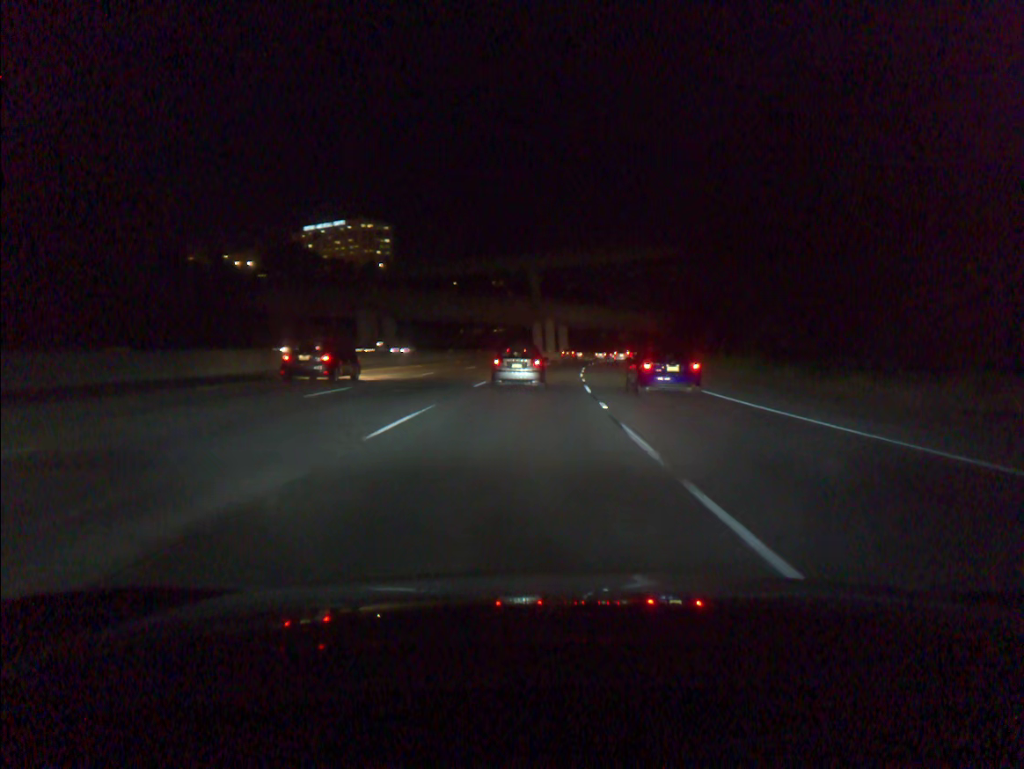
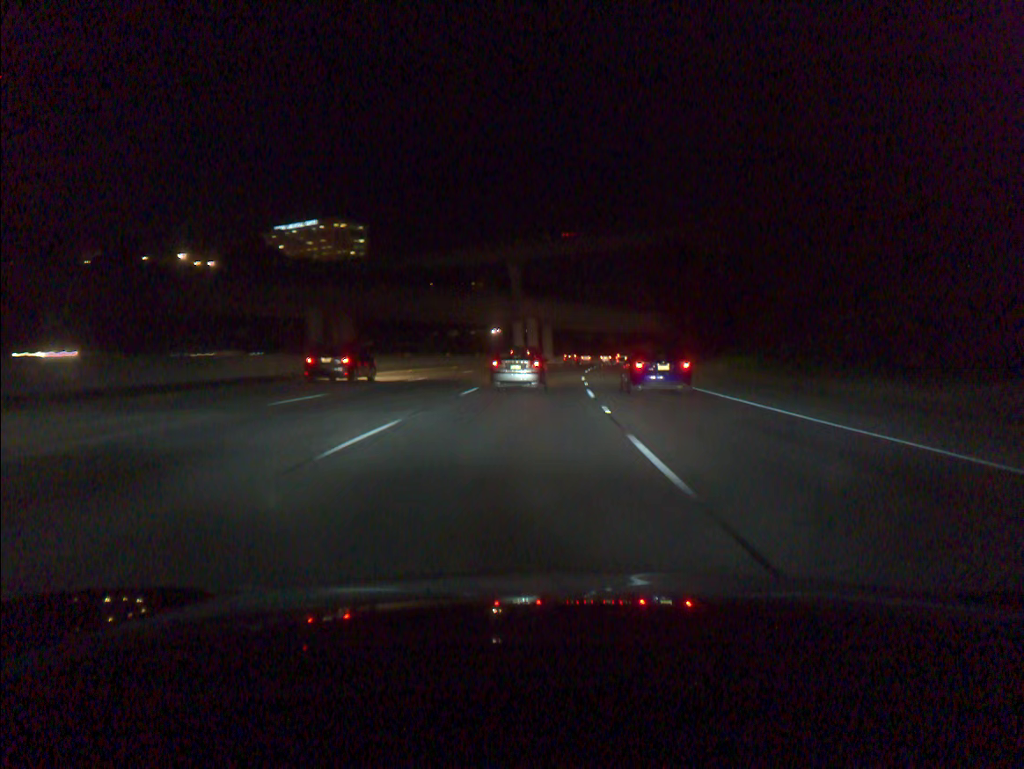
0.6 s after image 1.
(+0.2, +16.9) m; +1°
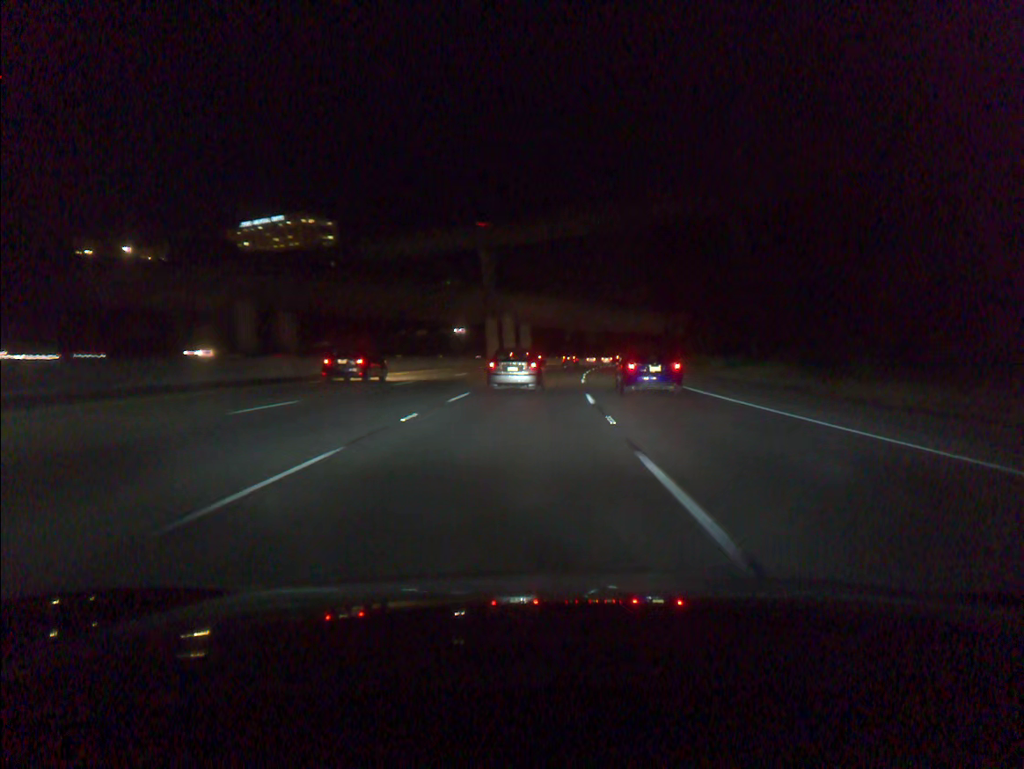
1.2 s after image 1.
(+0.2, +16.7) m; +2°
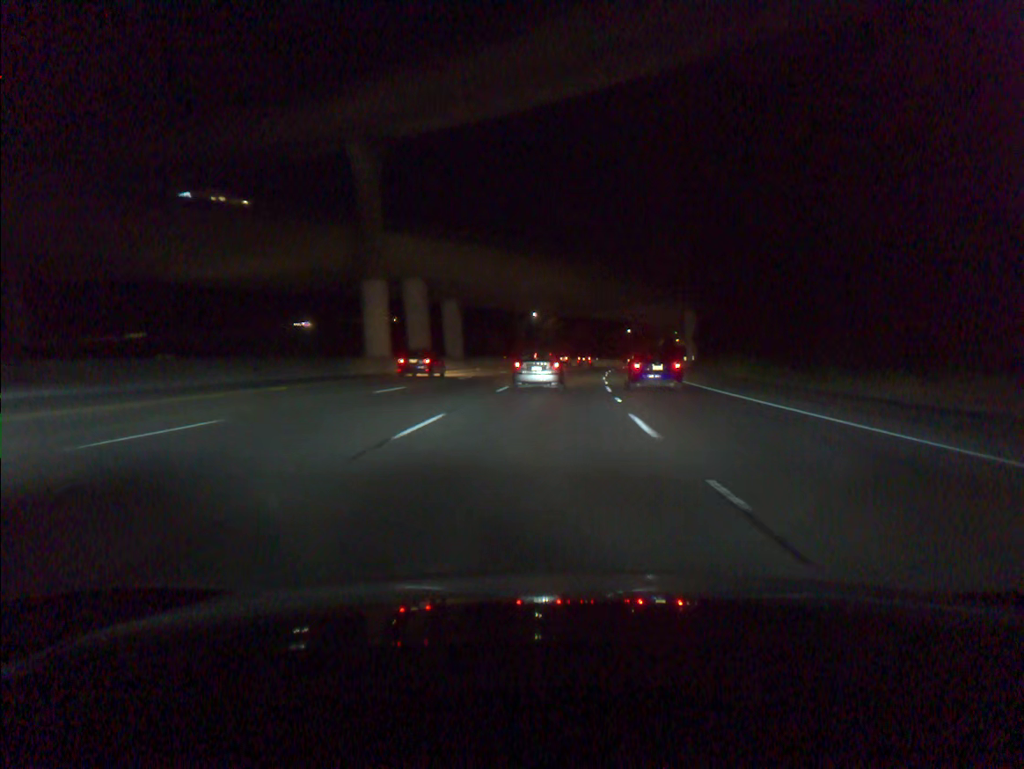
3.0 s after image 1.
(+1.6, +49.3) m; +3°
